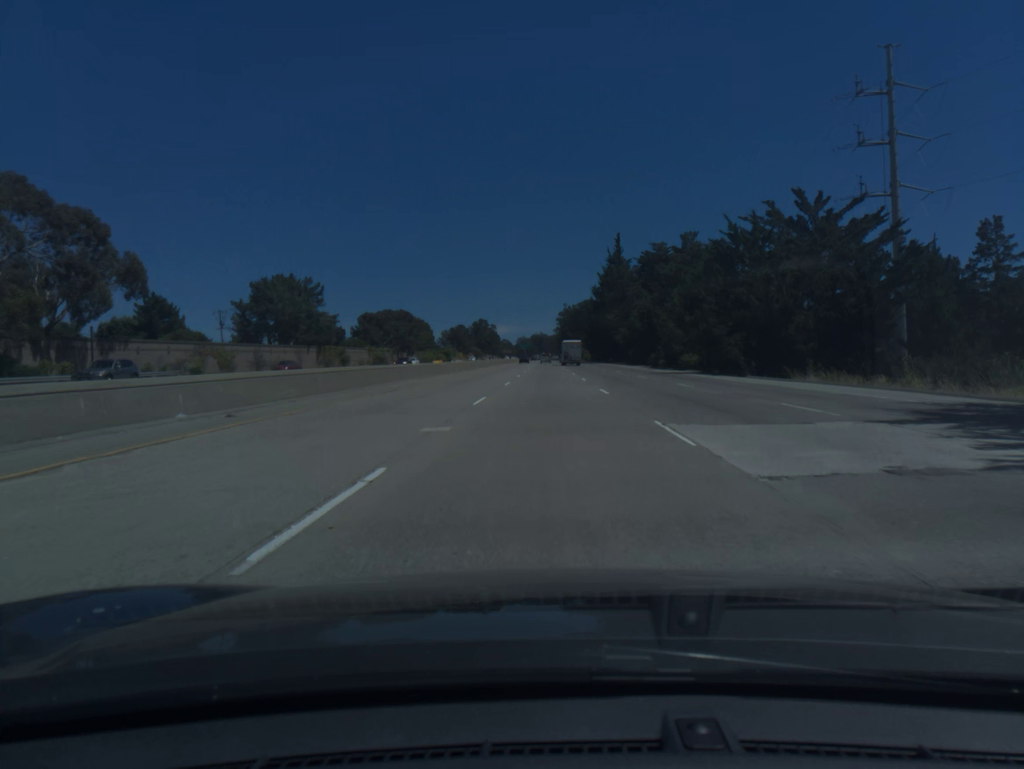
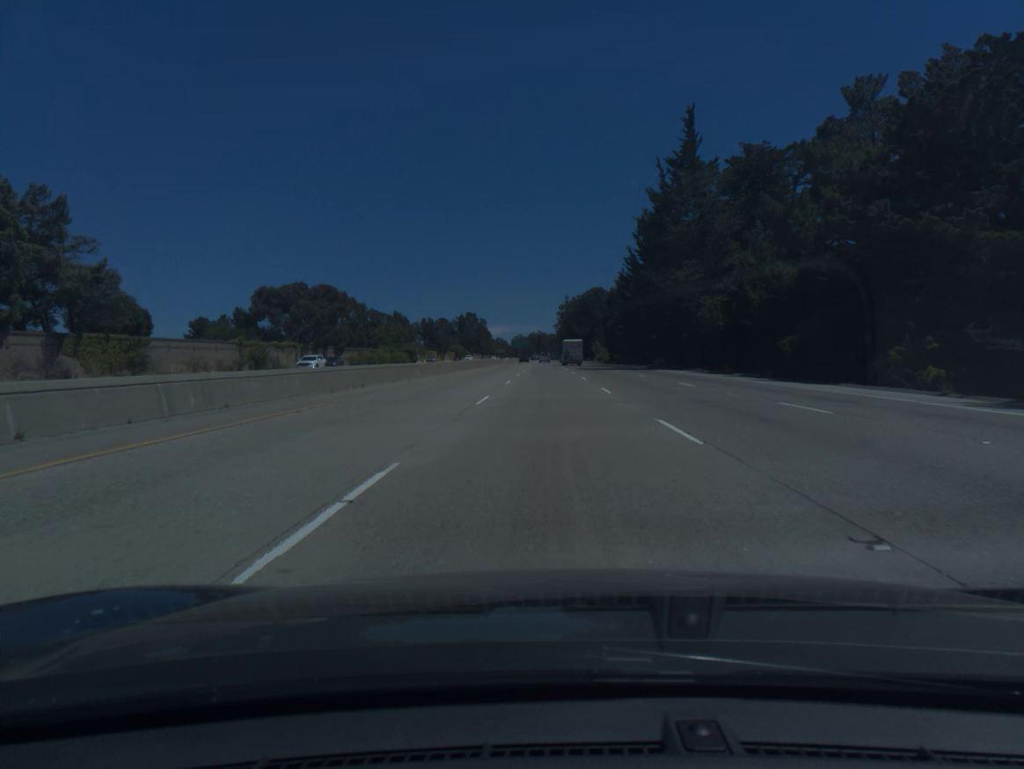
(-0.1, +72.7) m; 0°
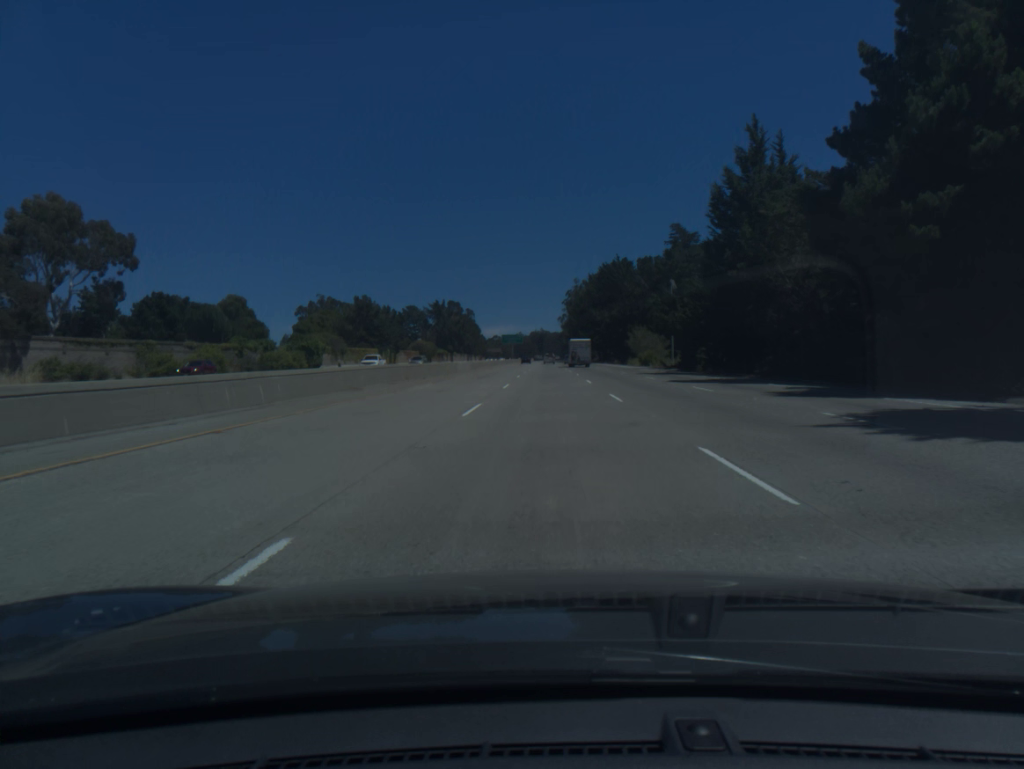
(+0.1, +91.2) m; 0°
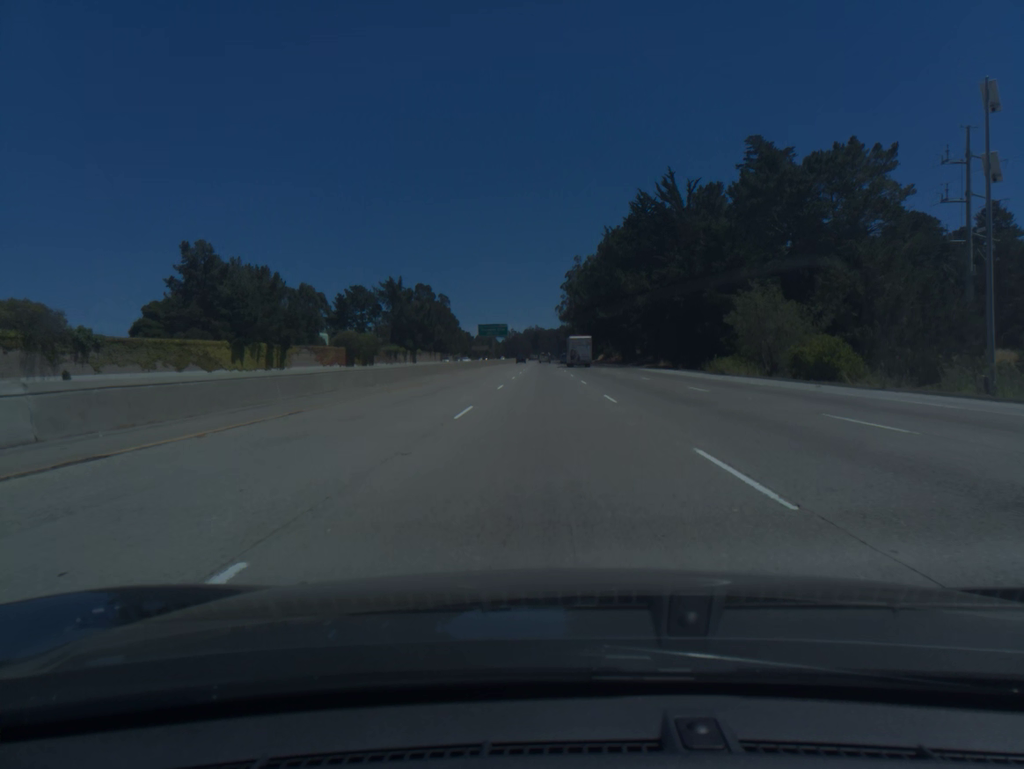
(+0.2, +73.4) m; 0°
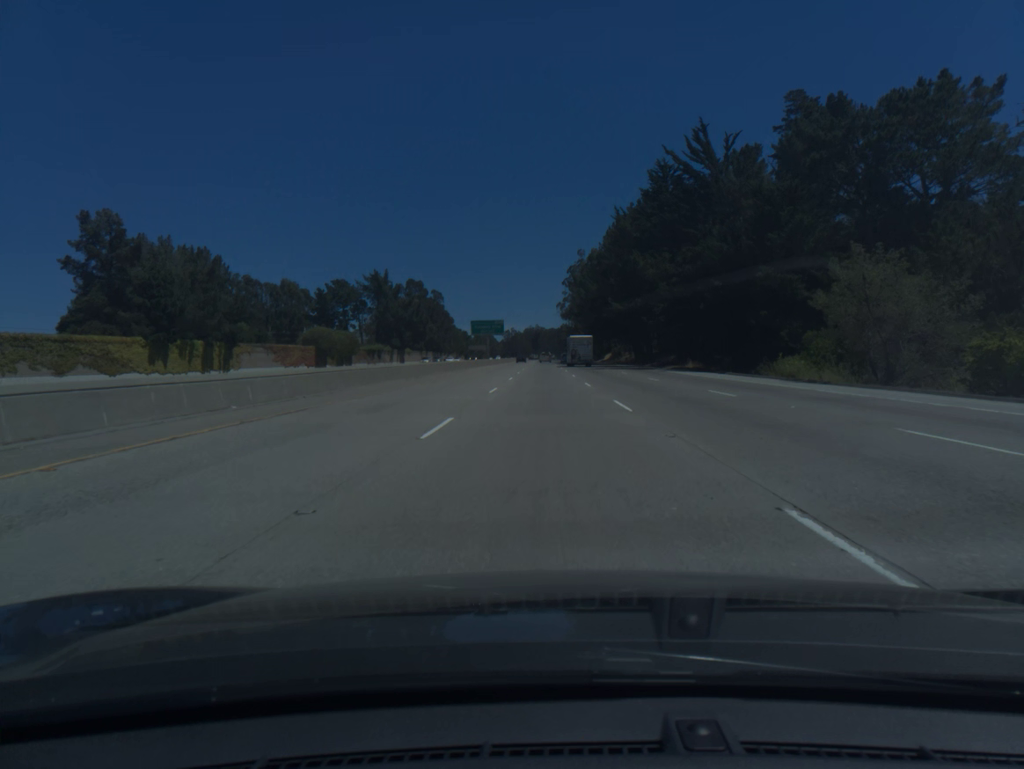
(0.0, +18.4) m; 0°
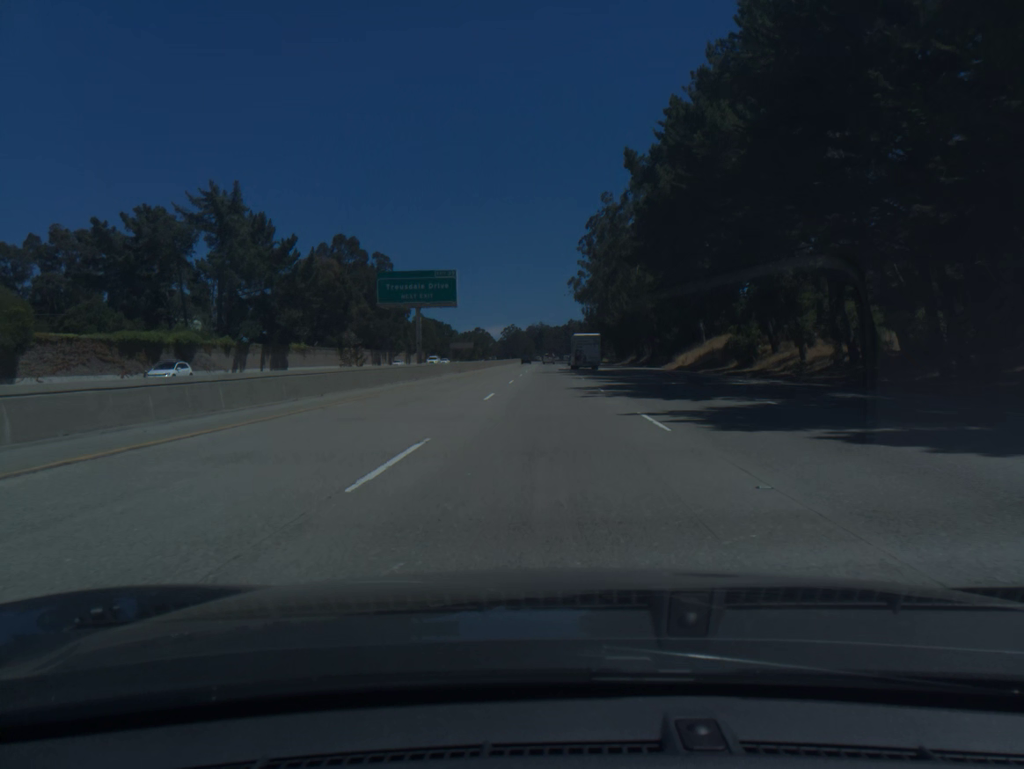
(-0.5, +91.6) m; -1°
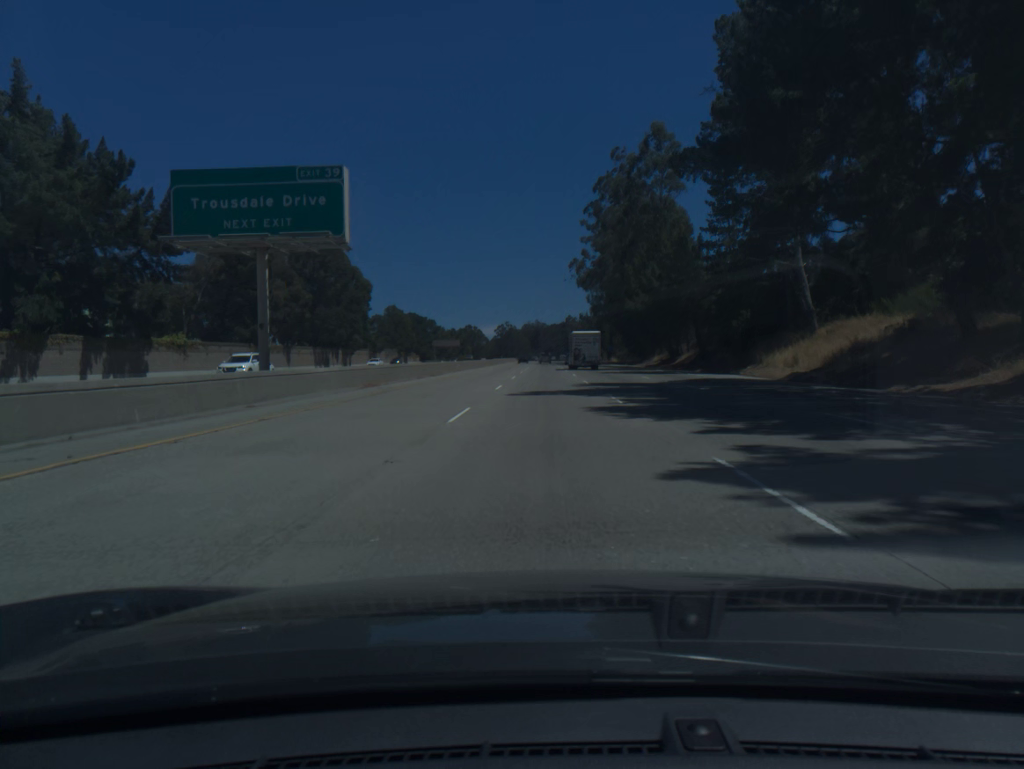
(0.0, +36.5) m; 0°
